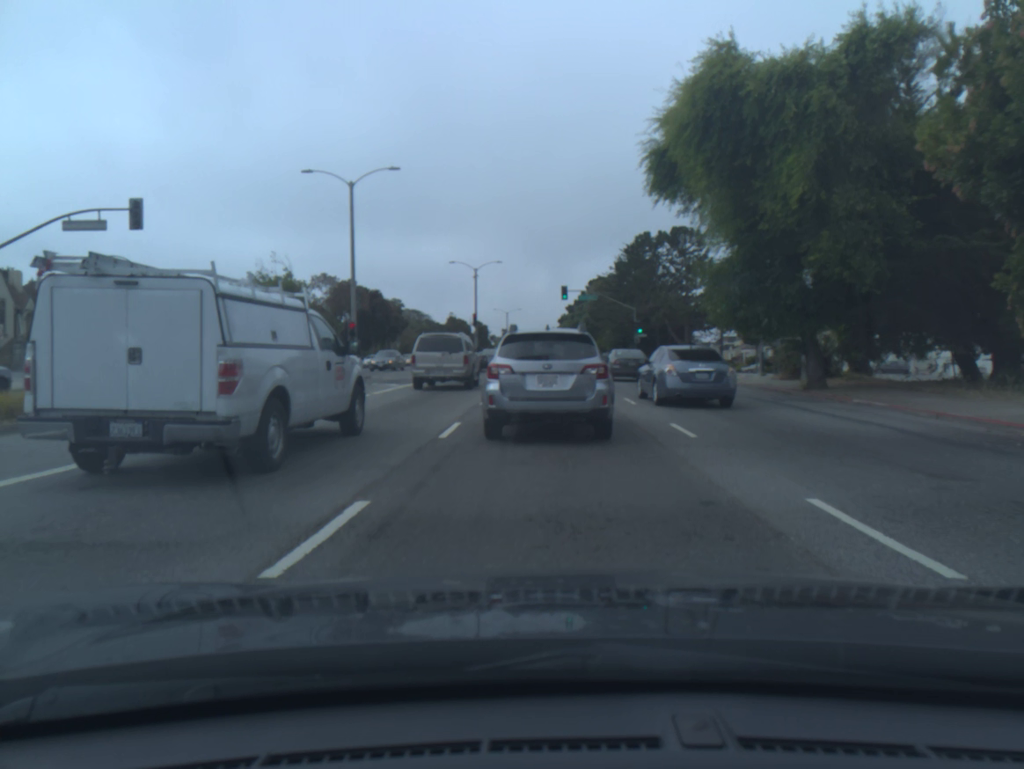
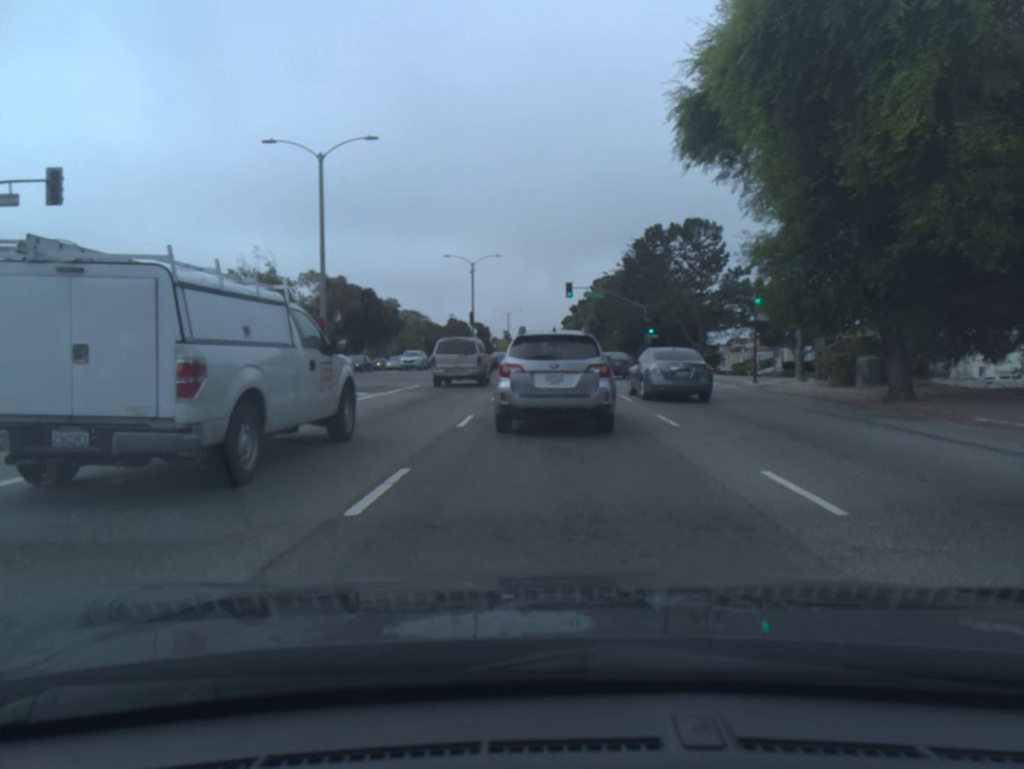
(0.0, +5.5) m; 0°
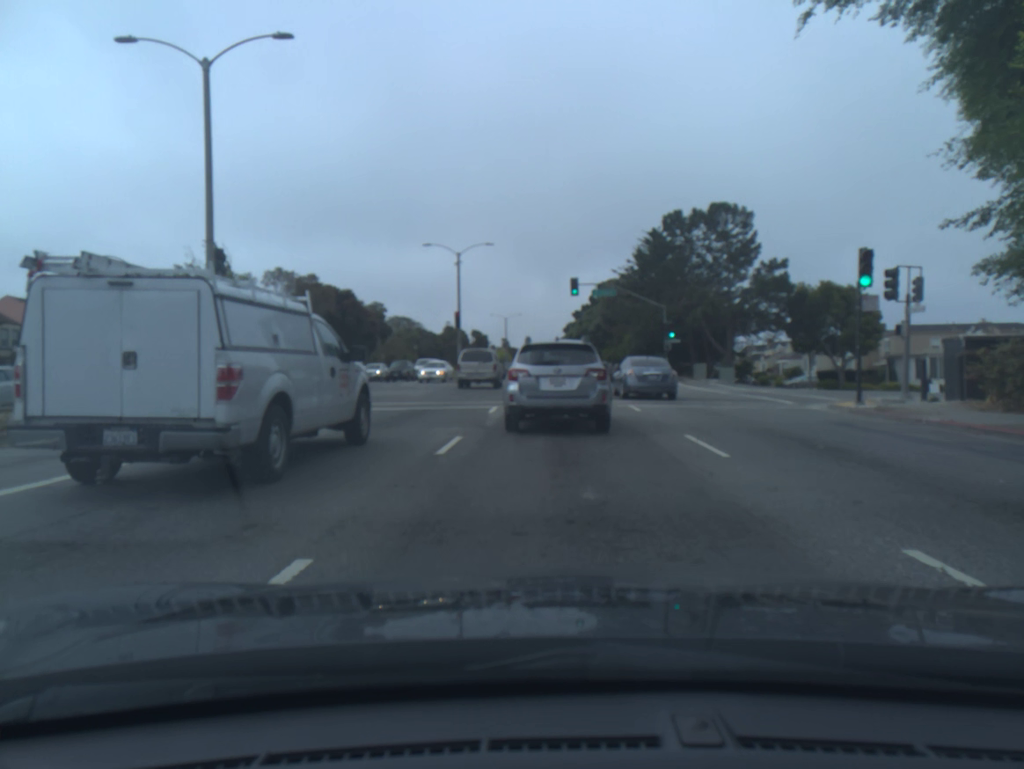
(0.0, +10.6) m; 0°
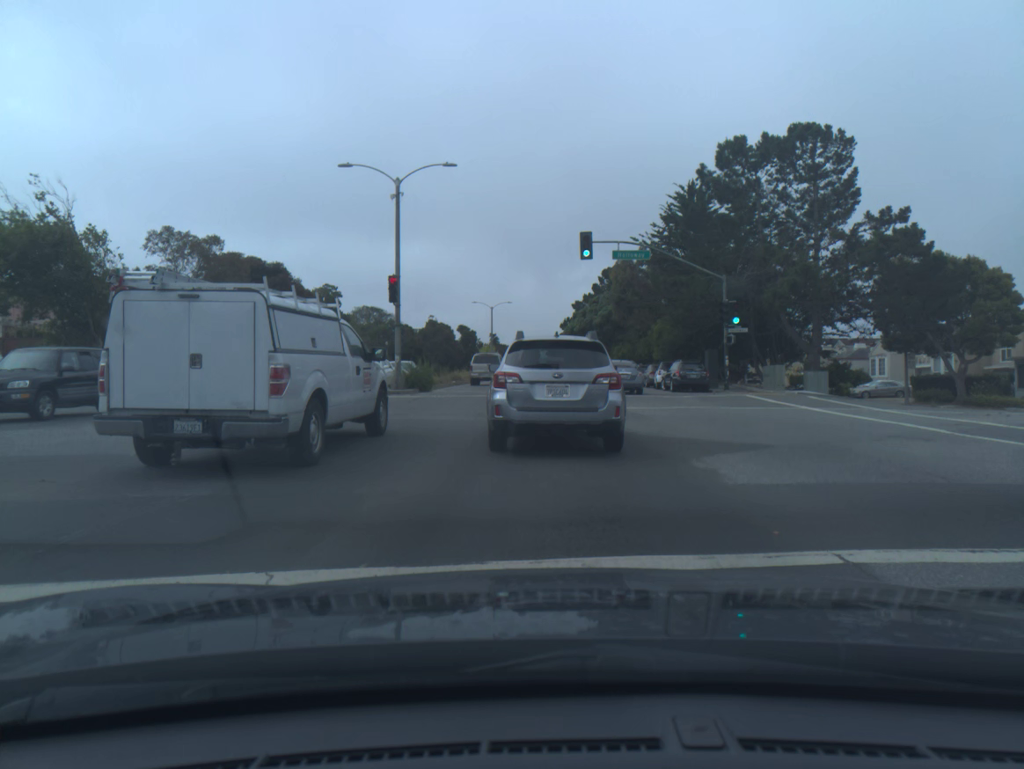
(0.0, +19.6) m; +1°
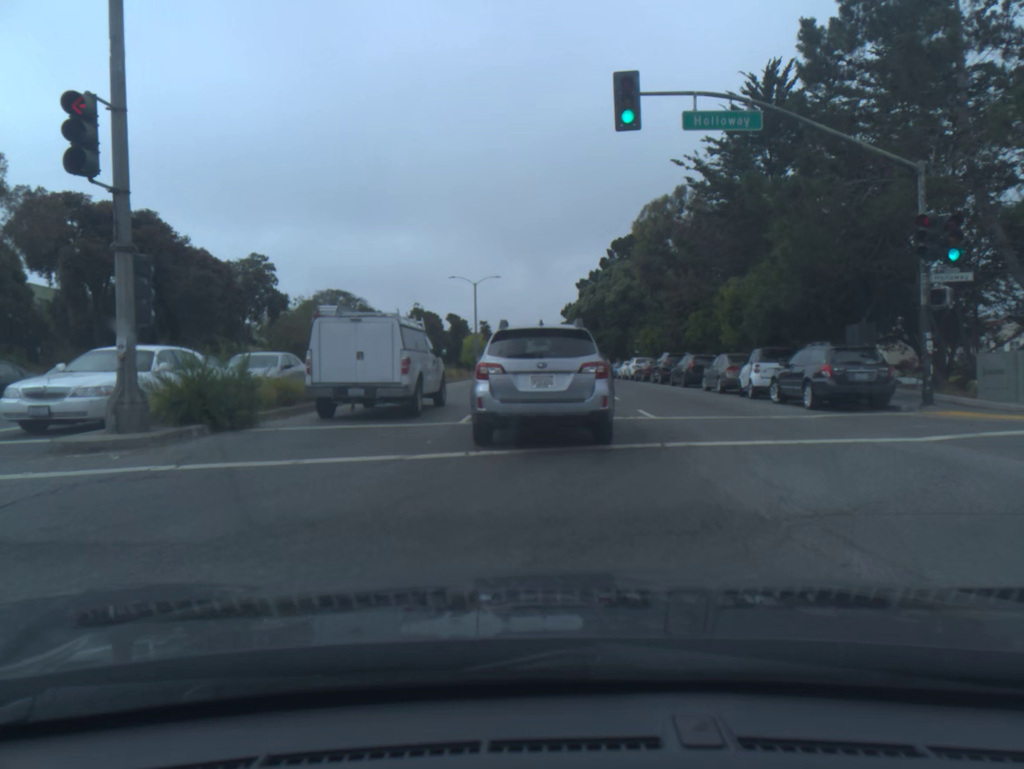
(0.0, +20.1) m; 0°
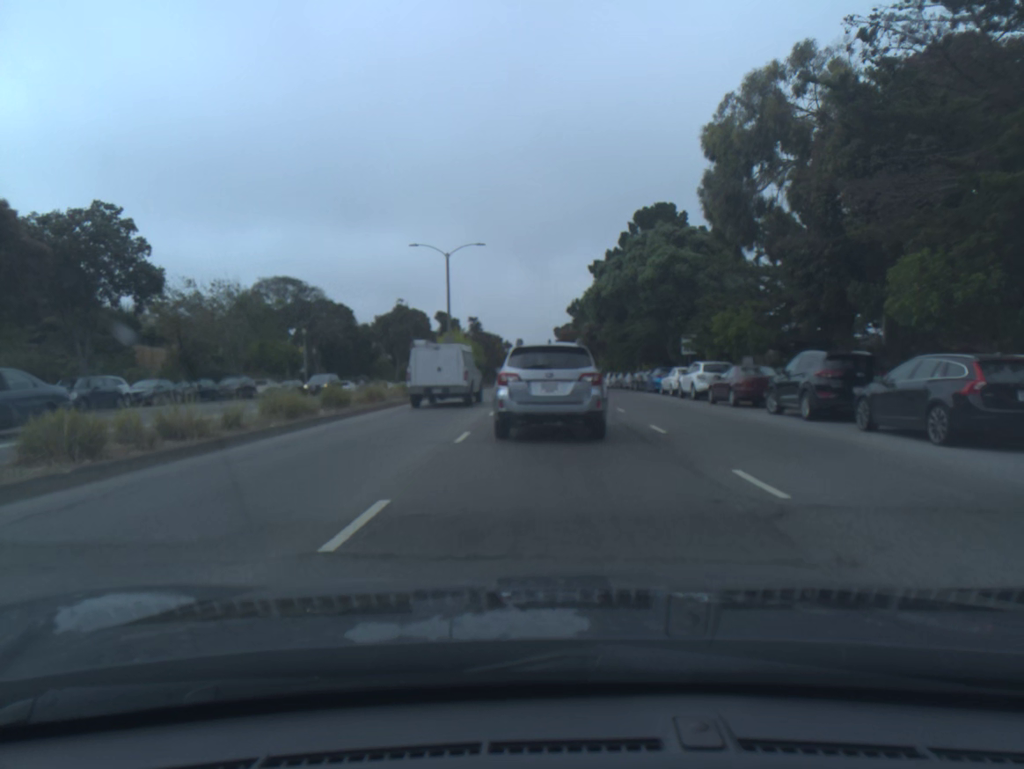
(-0.3, +21.8) m; -1°
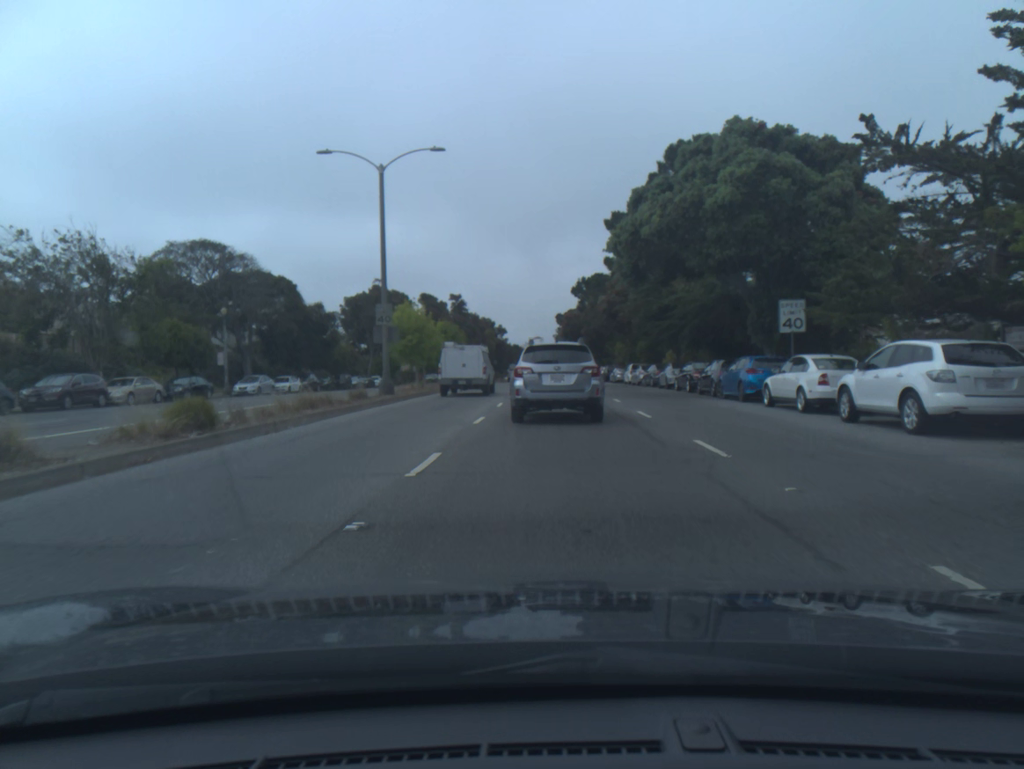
(-0.1, +19.2) m; 0°
